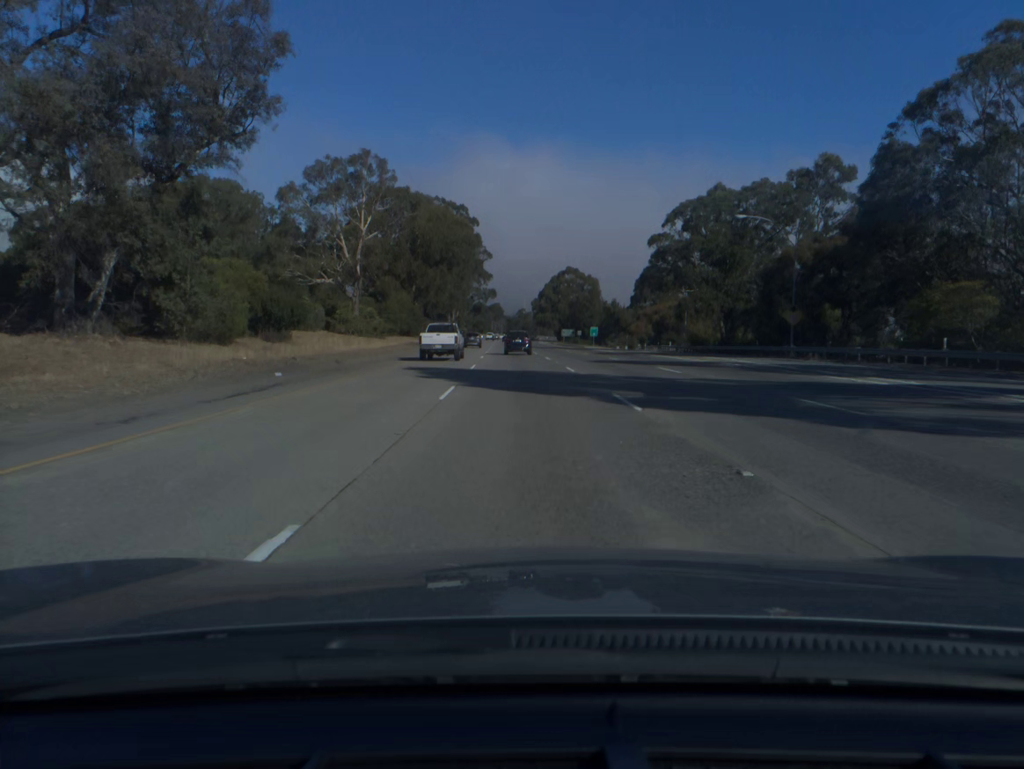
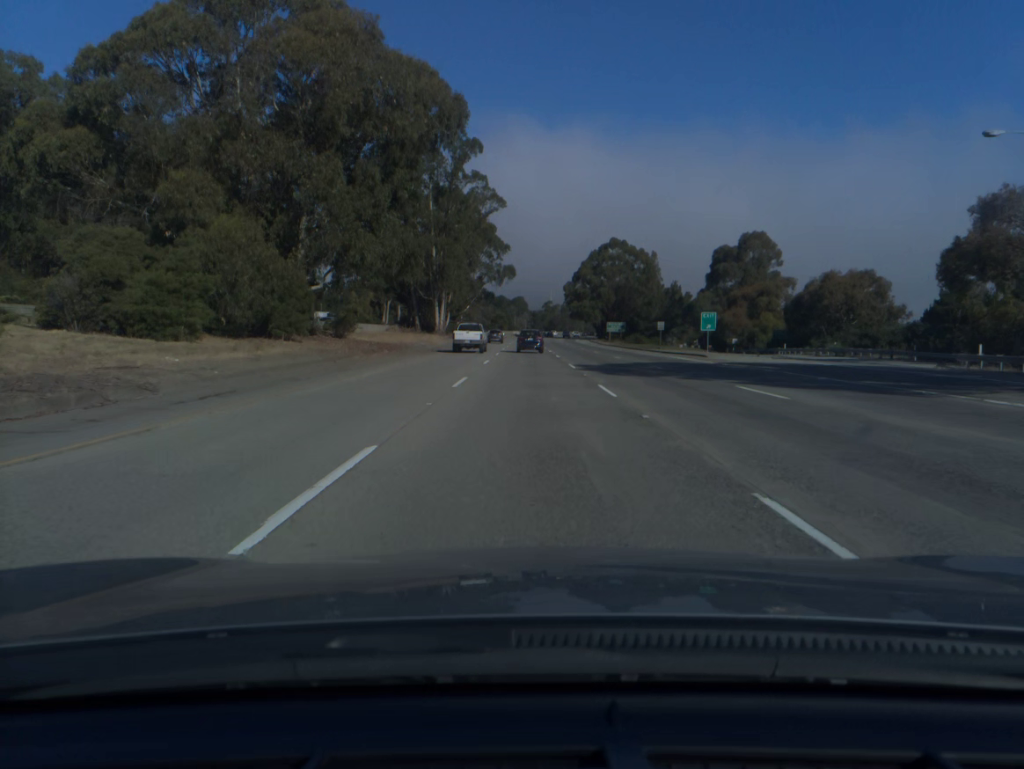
(-1.4, +69.2) m; -2°
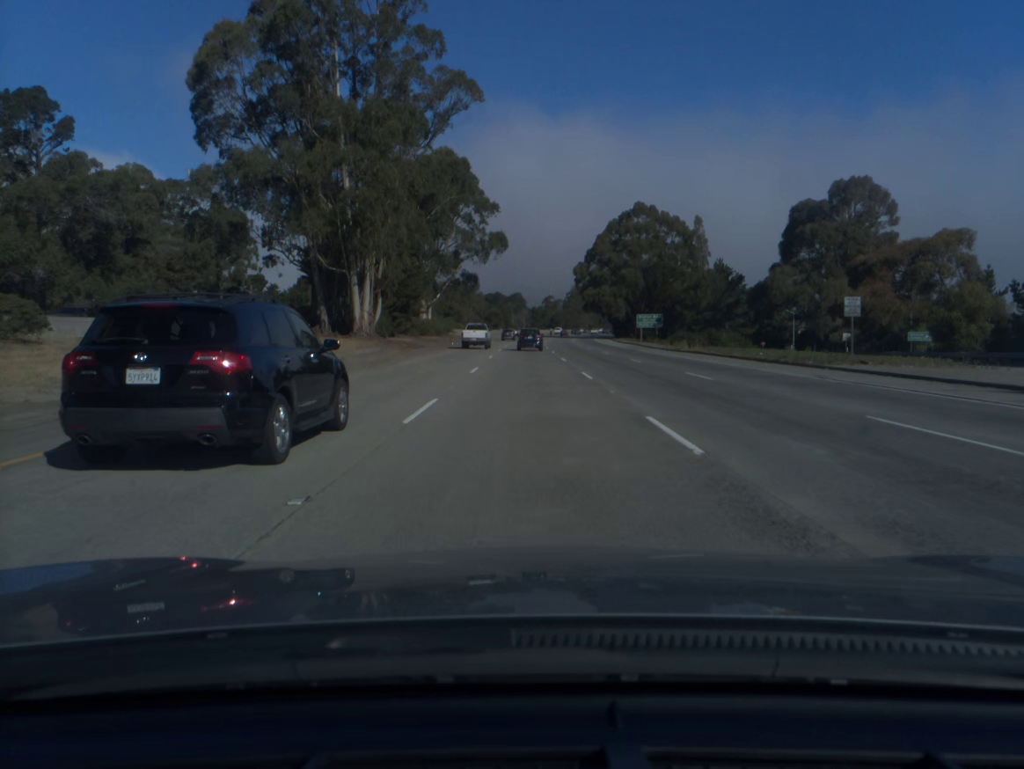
(0.0, +52.3) m; 0°
